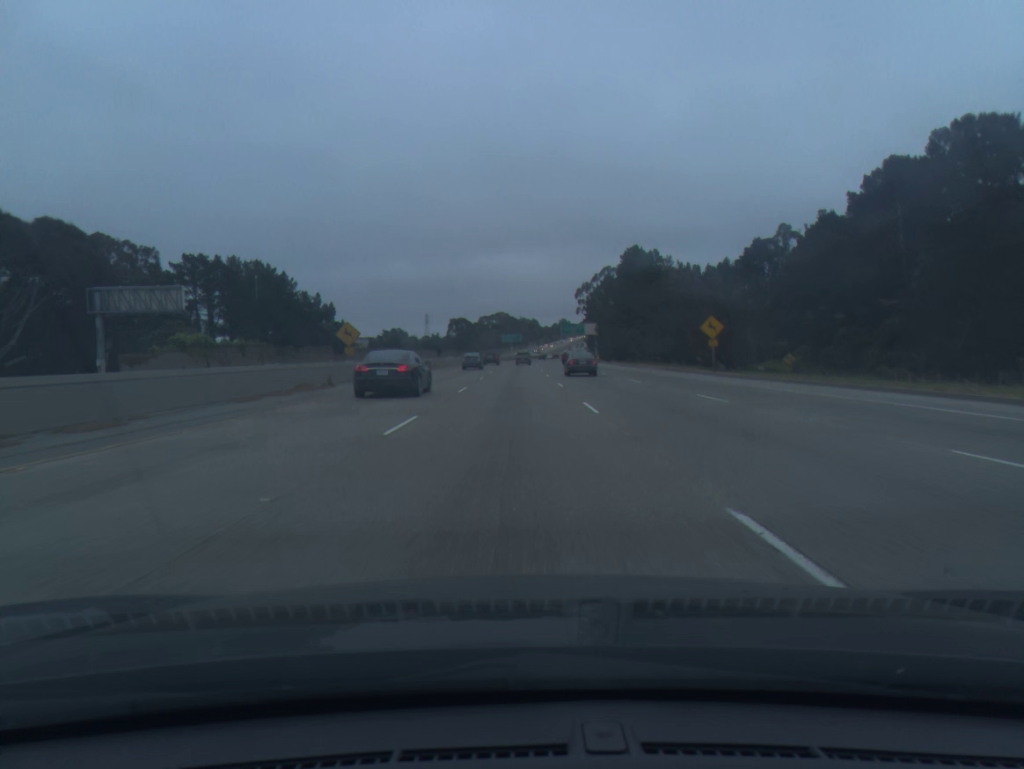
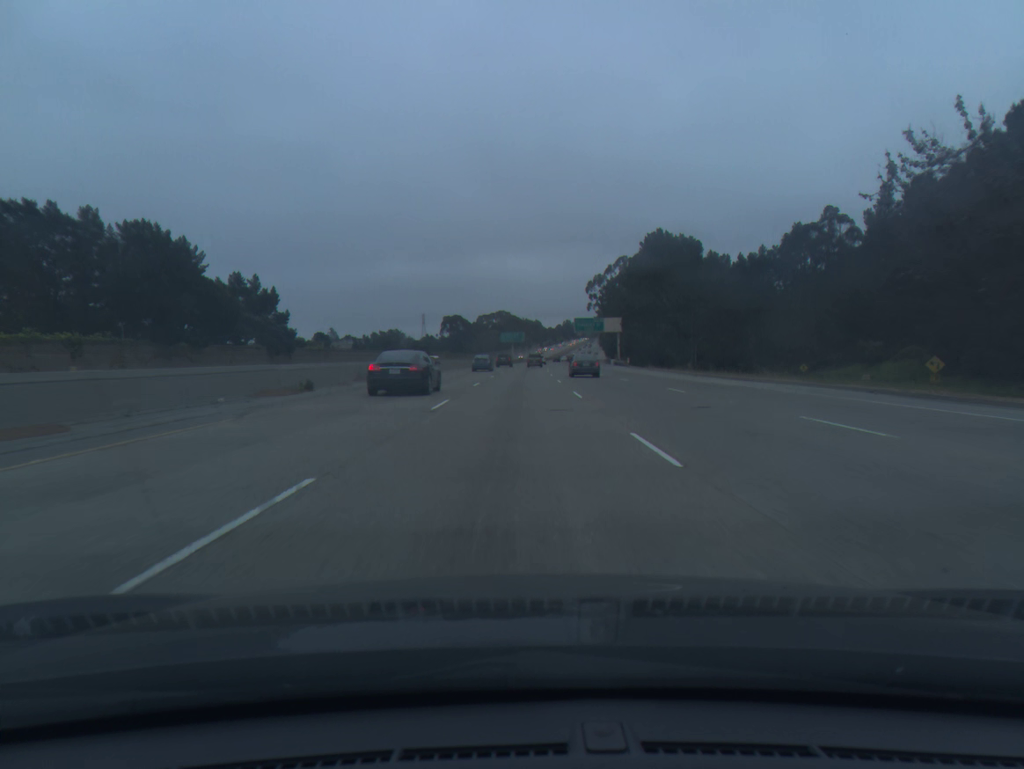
(-0.1, +37.6) m; 0°
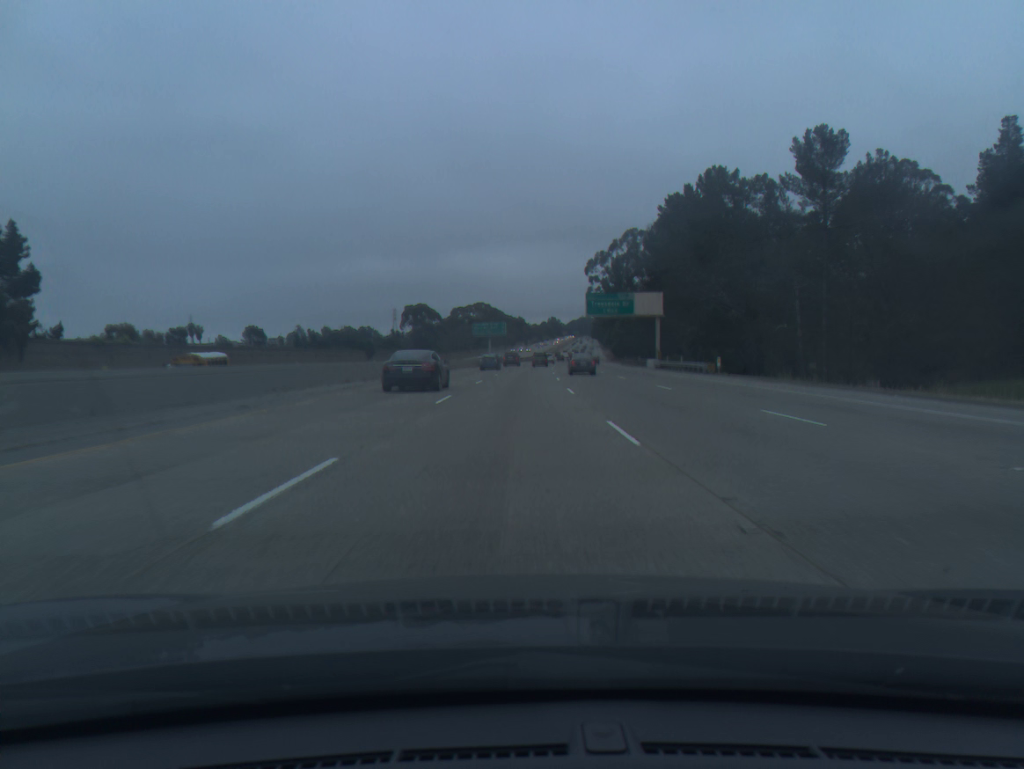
(+0.5, +56.1) m; +1°
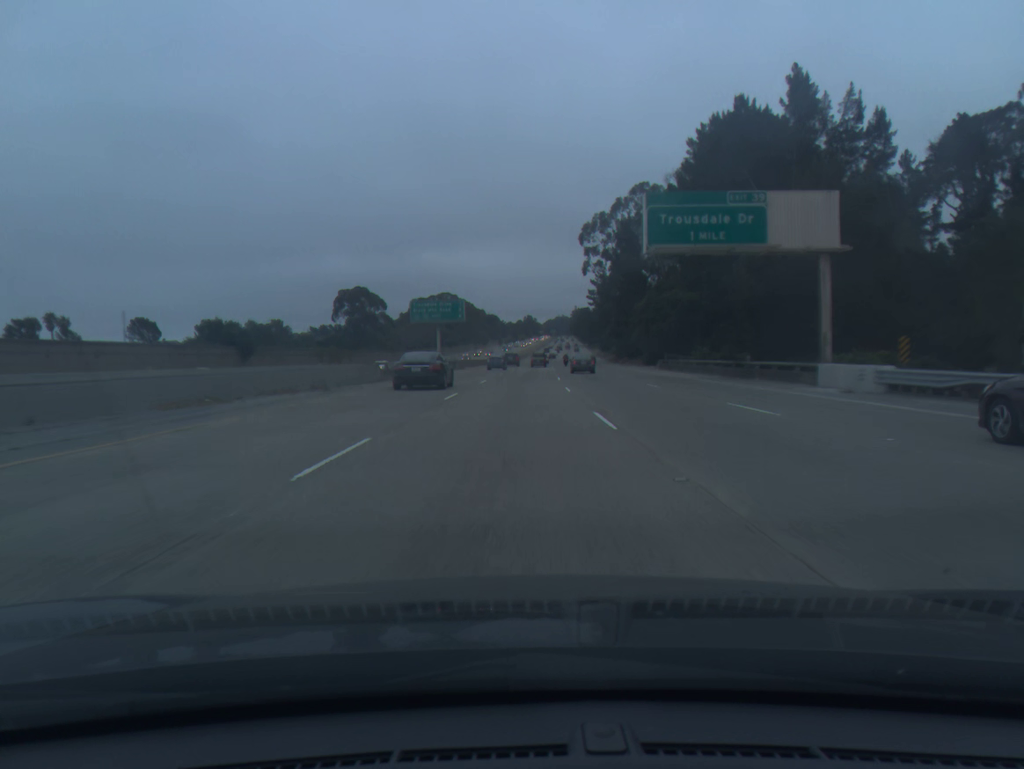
(+0.8, +56.0) m; +2°
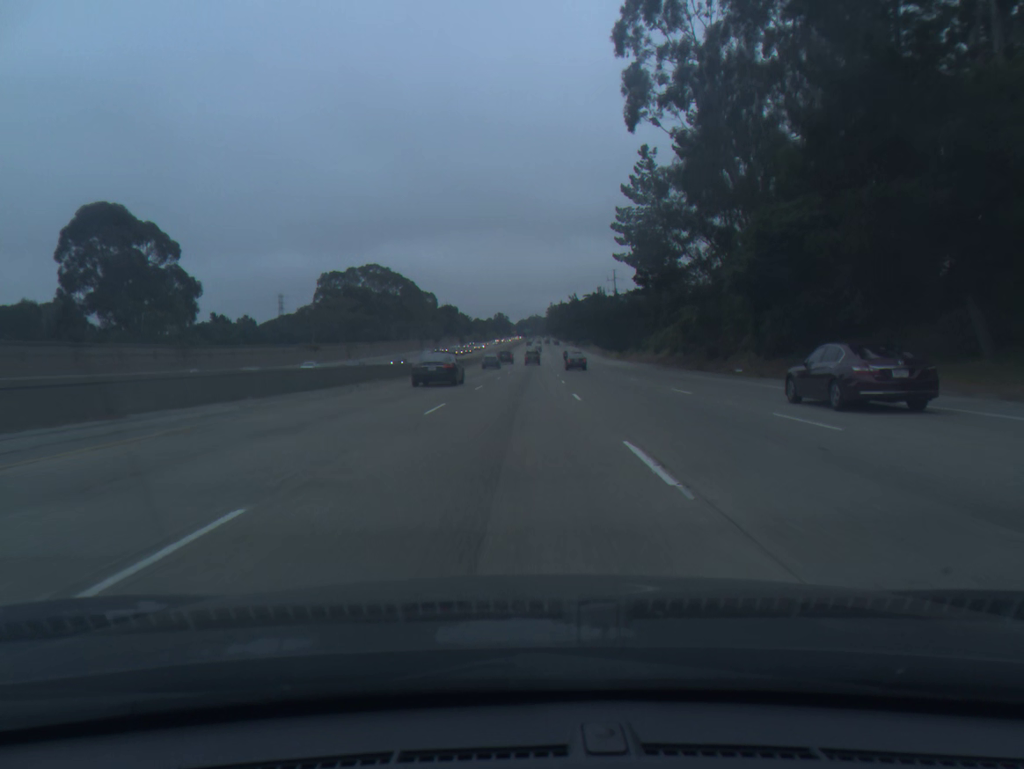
(+2.4, +93.4) m; +2°
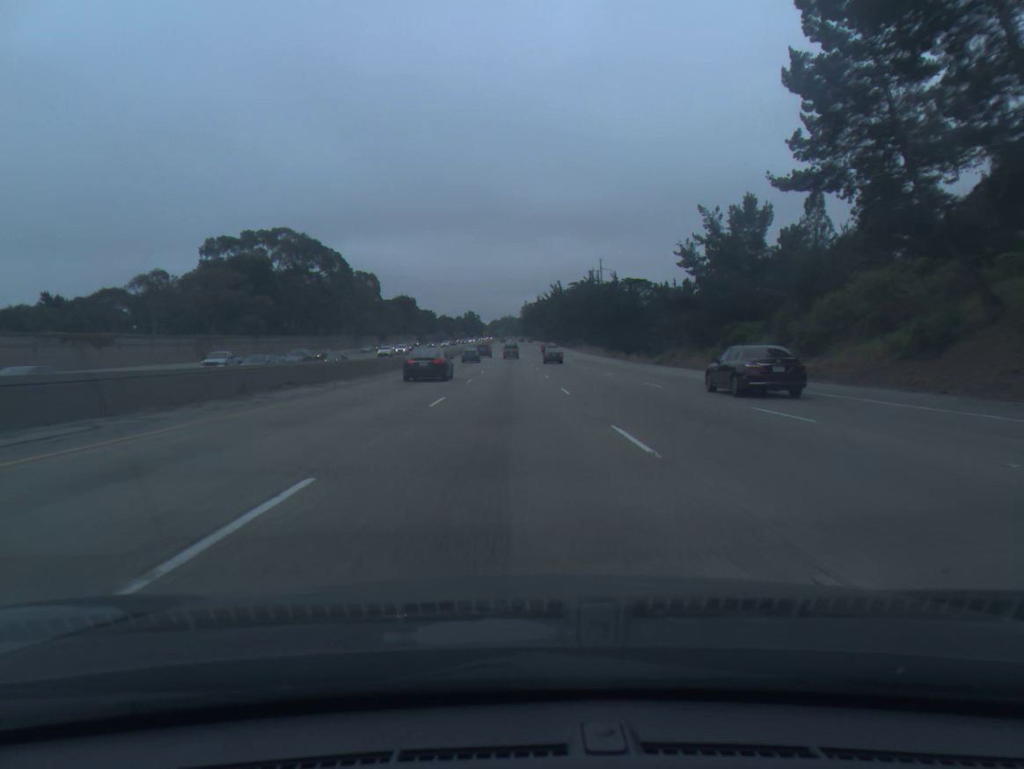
(+0.8, +56.0) m; +2°
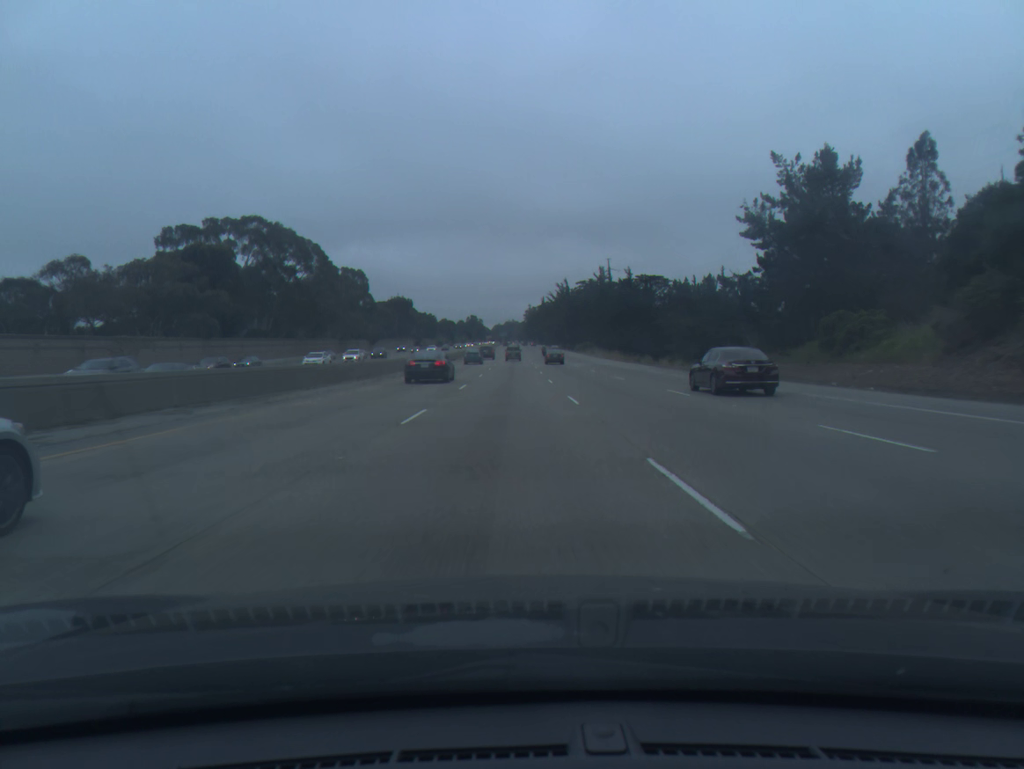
(0.0, +18.6) m; 0°
